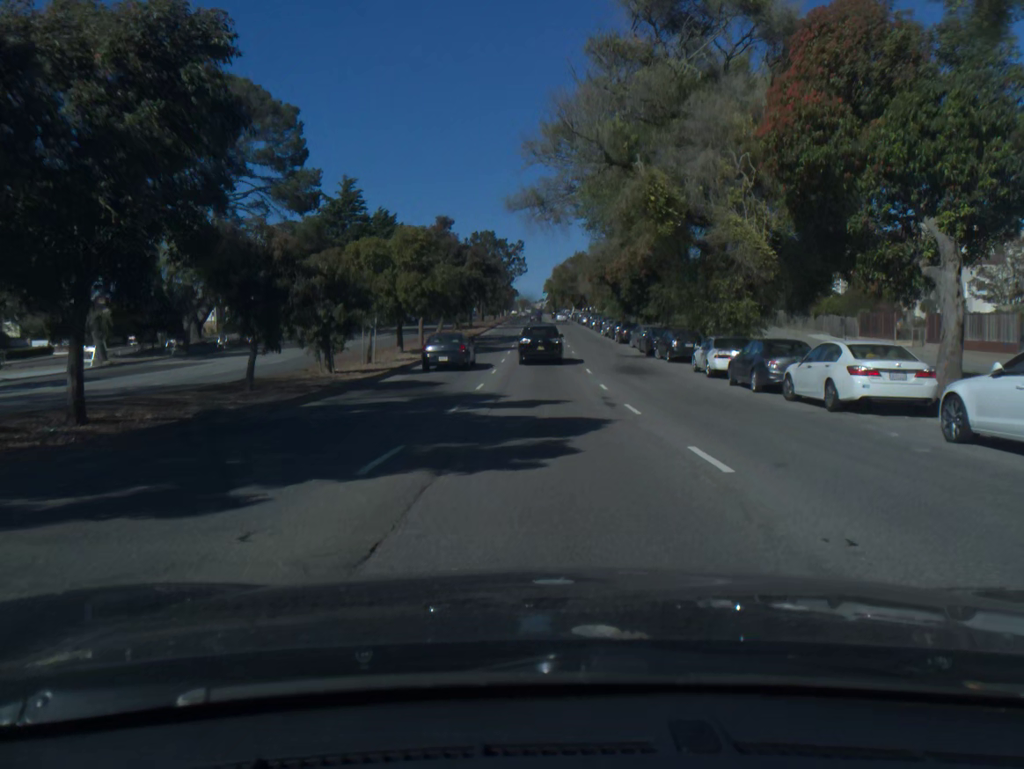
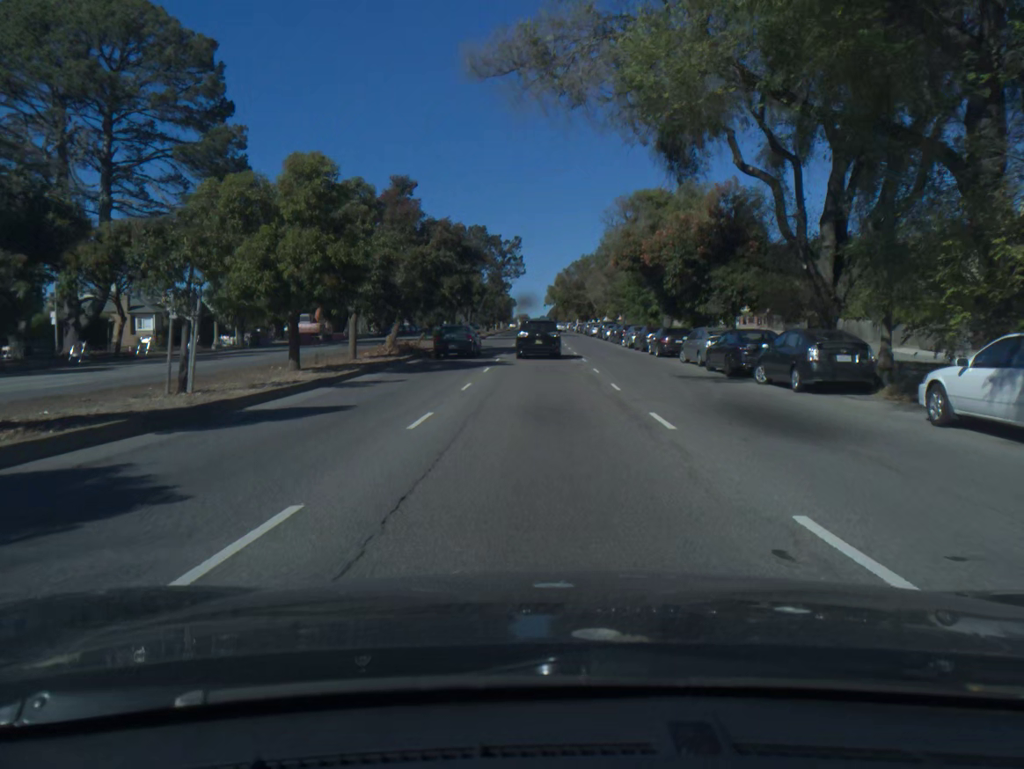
(0.0, +18.4) m; 0°
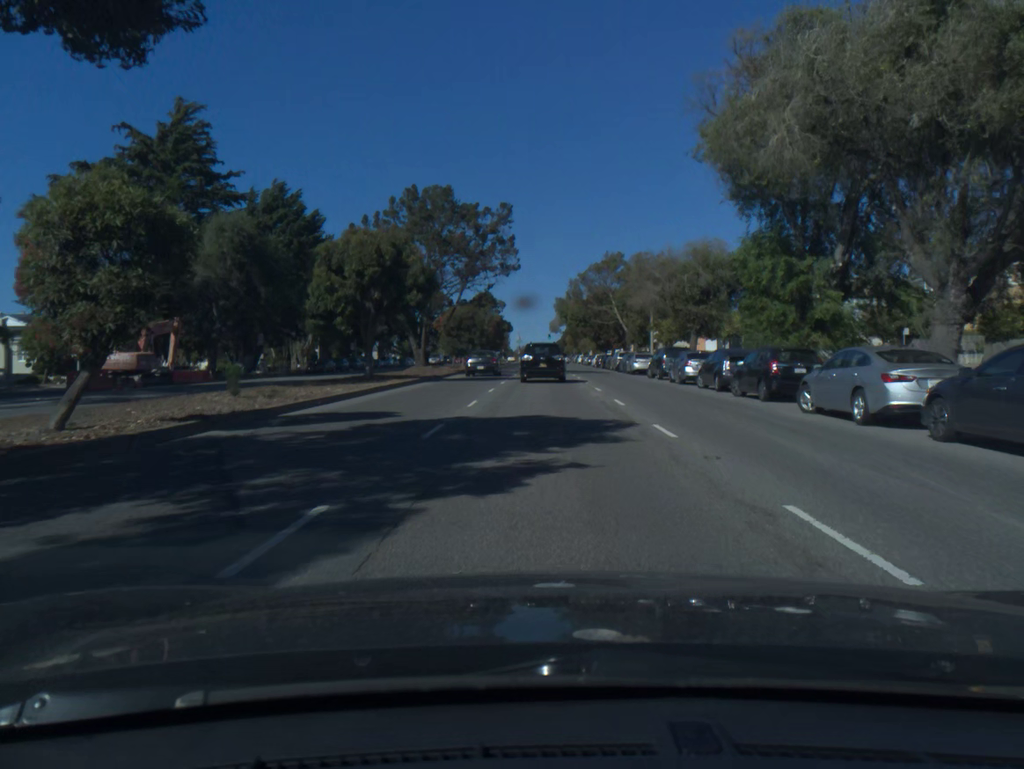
(-0.2, +35.6) m; 0°
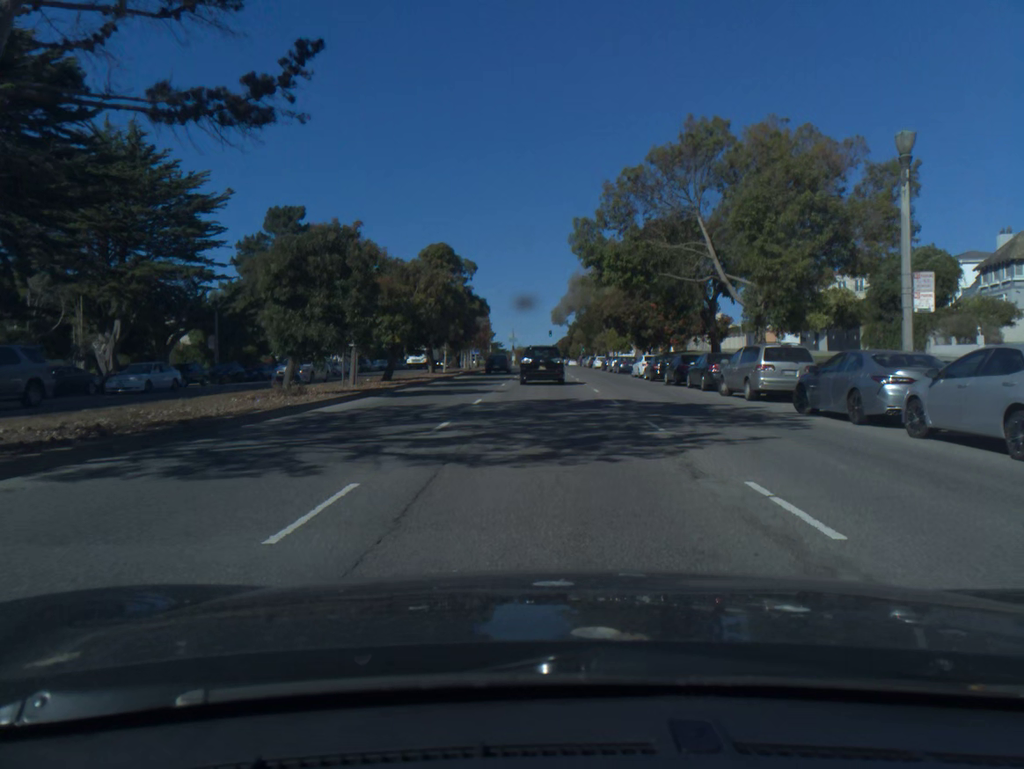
(+0.1, +42.2) m; 0°
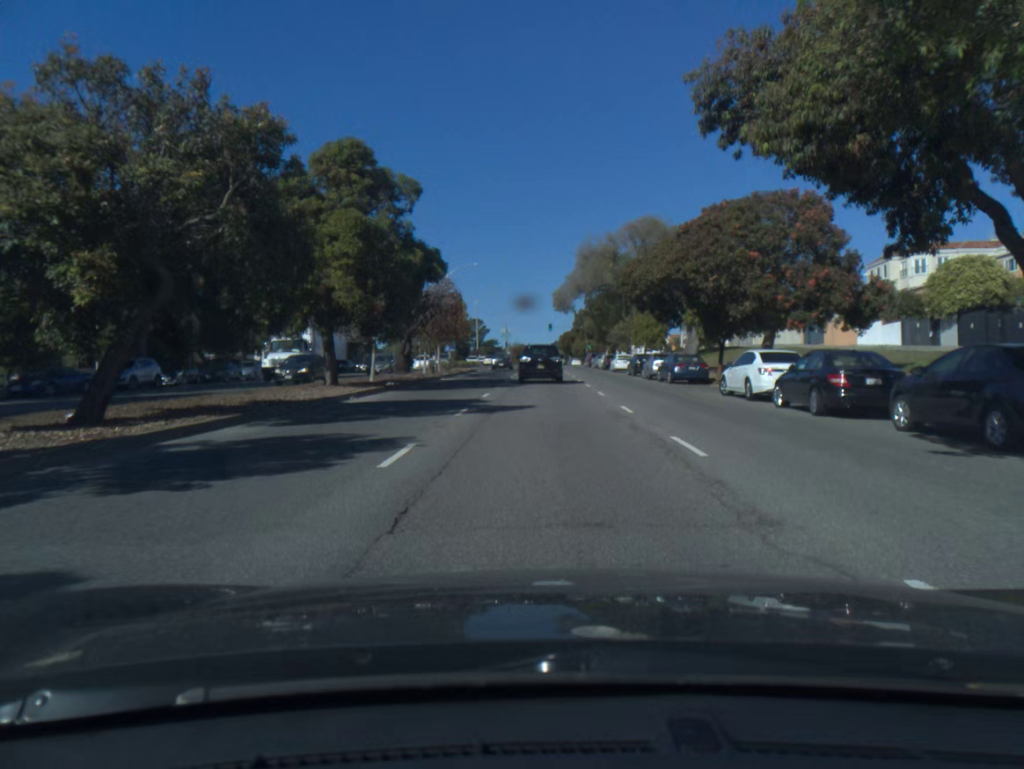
(0.0, +25.3) m; 0°
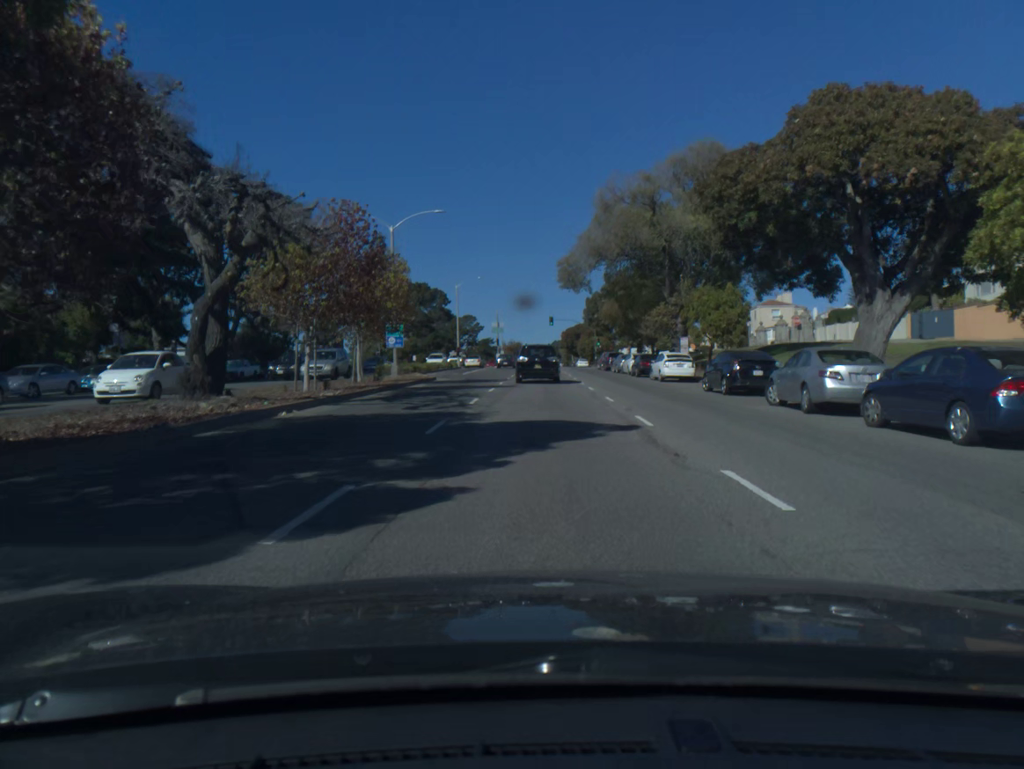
(+0.1, +25.2) m; 0°
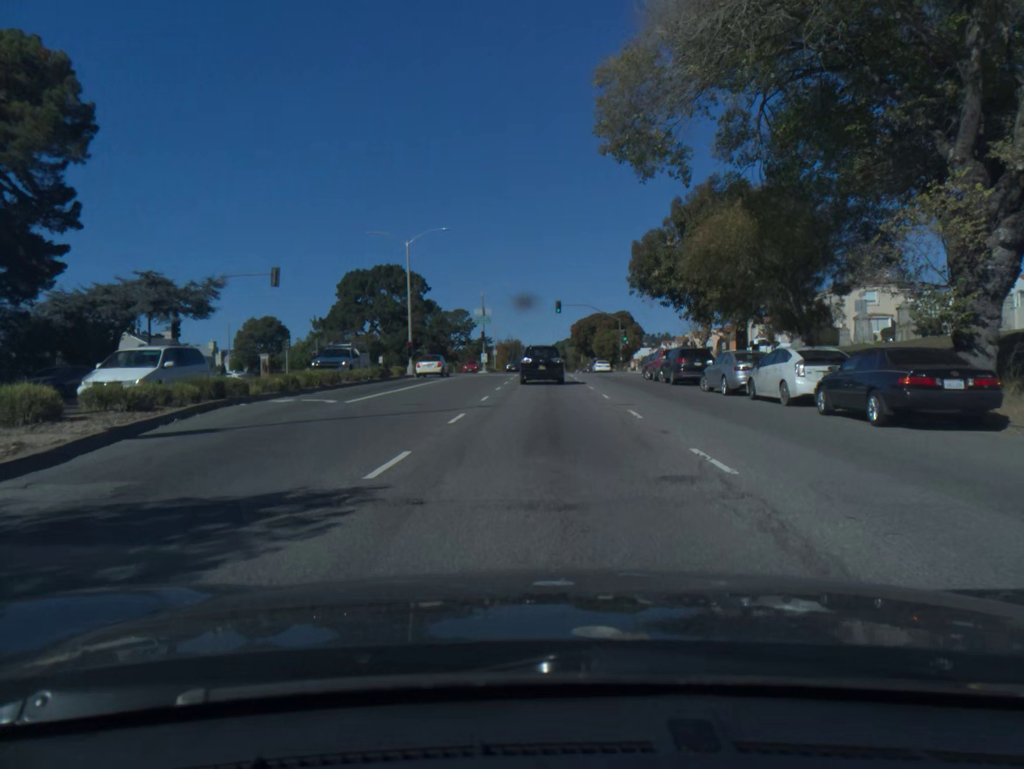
(-0.2, +33.5) m; 0°
